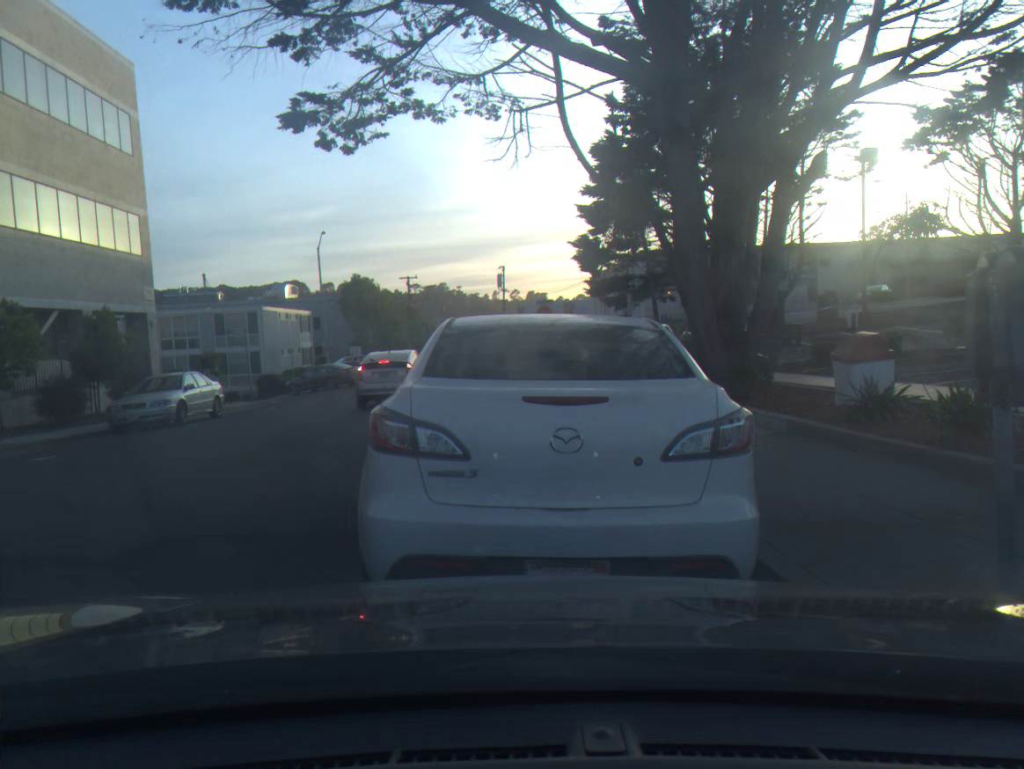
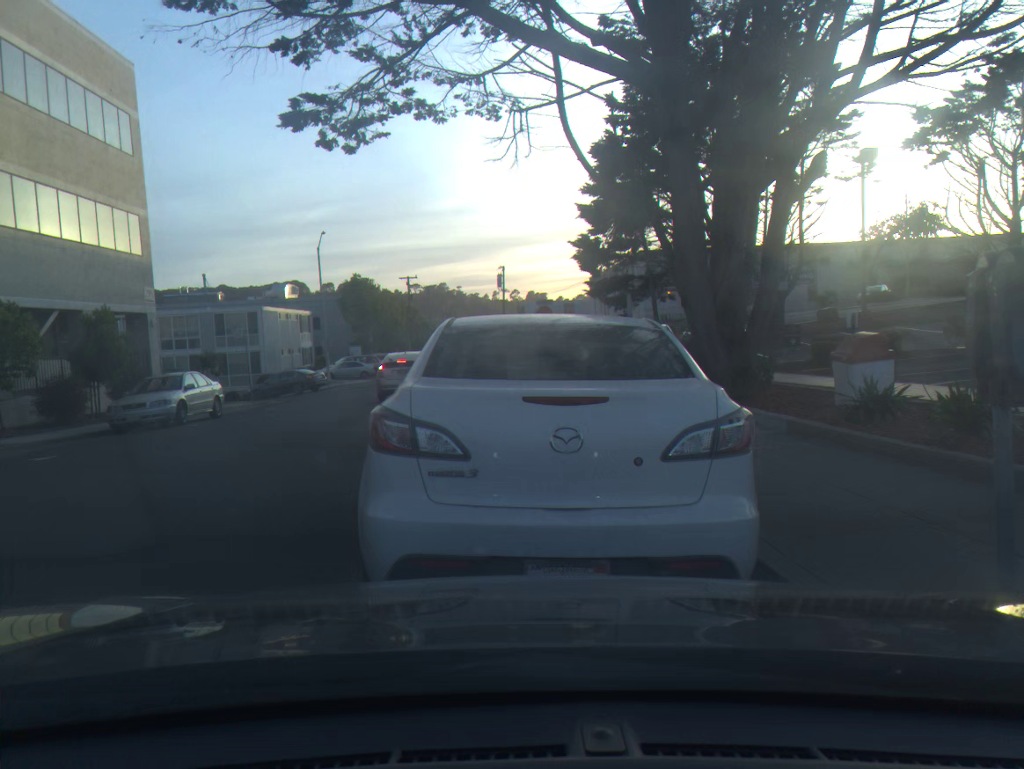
(0.0, 0.0) m; 0°
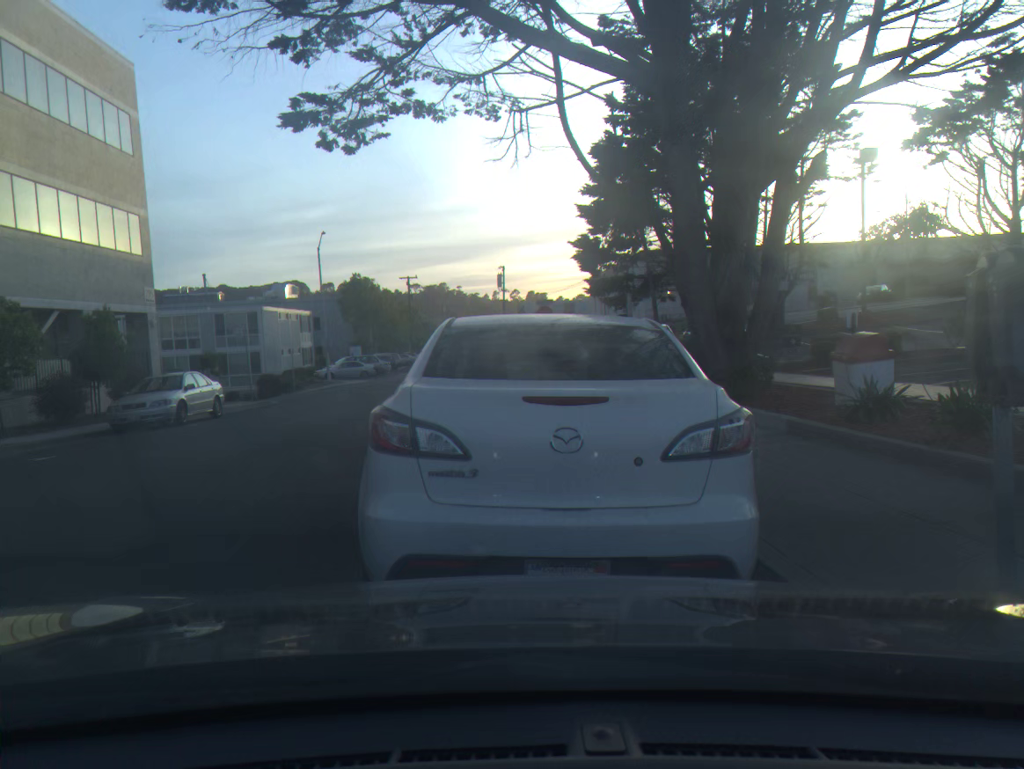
(0.0, 0.0) m; 0°
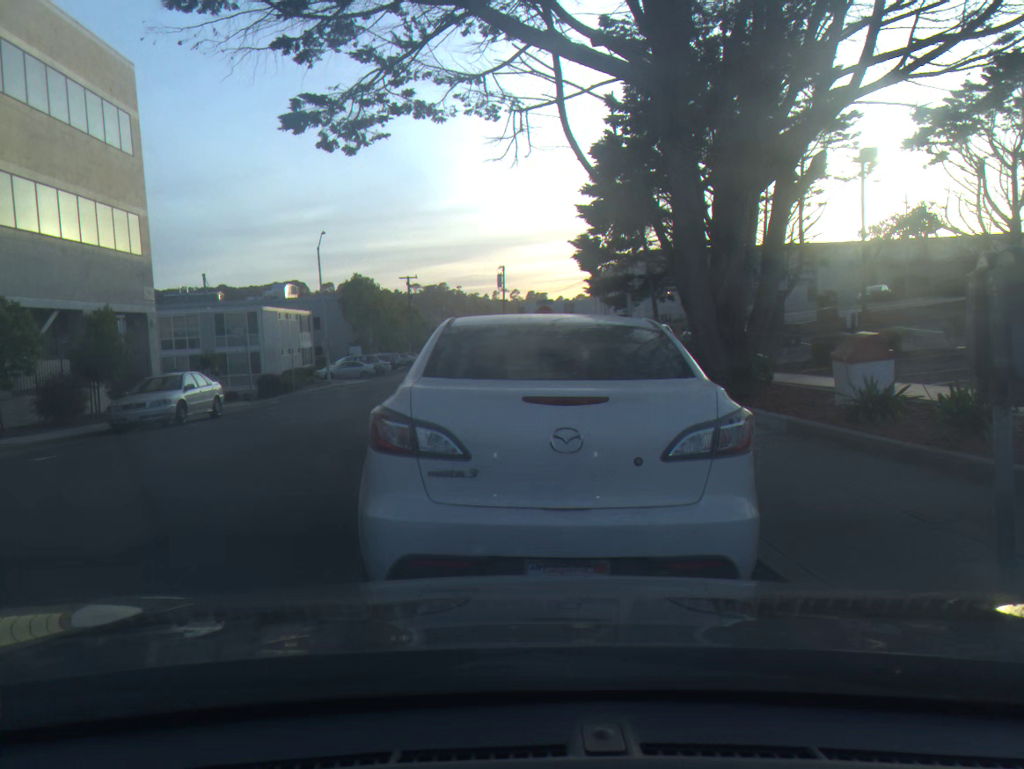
(0.0, 0.0) m; 0°
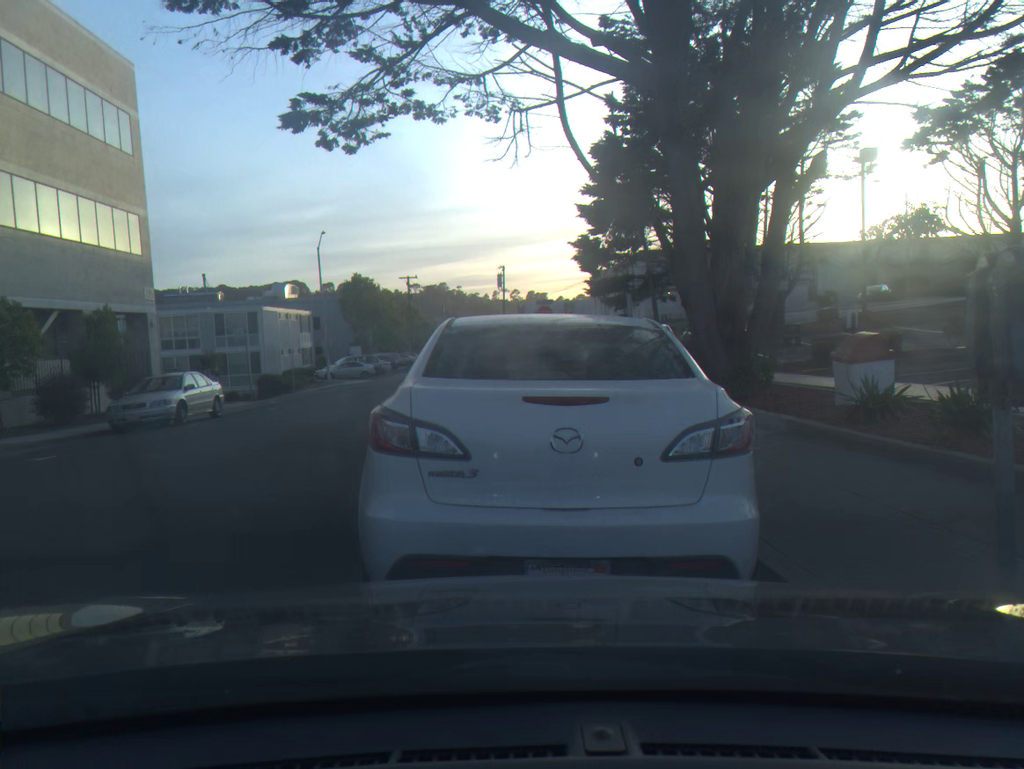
(0.0, 0.0) m; 0°
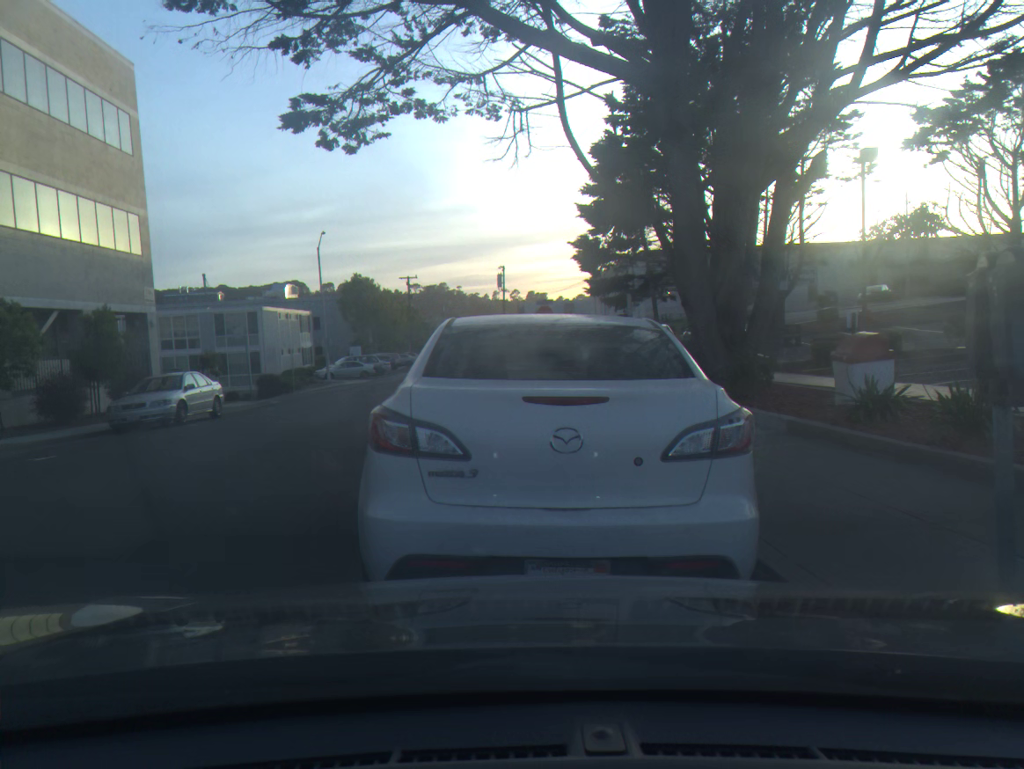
(0.0, 0.0) m; 0°
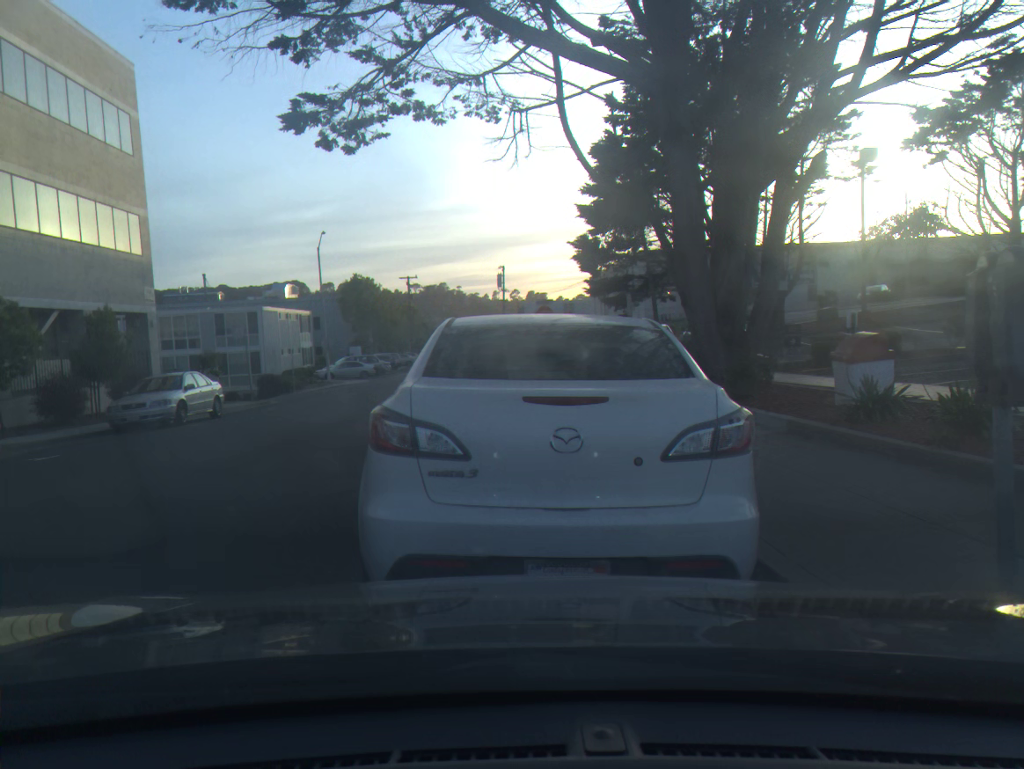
(0.0, 0.0) m; 0°
